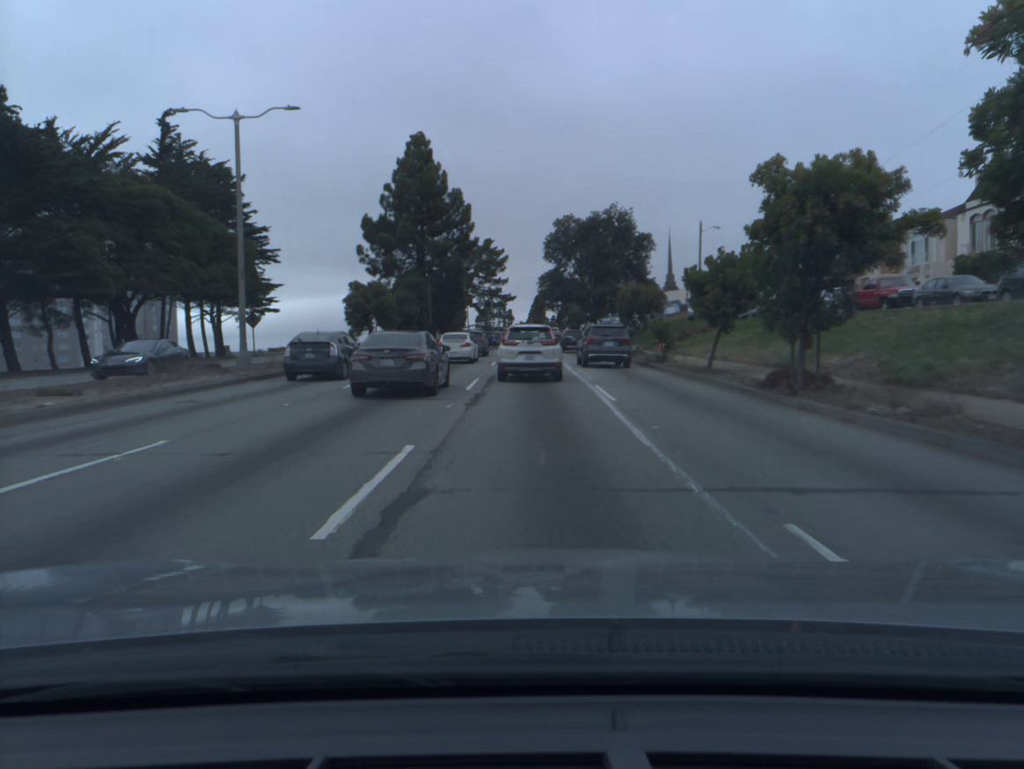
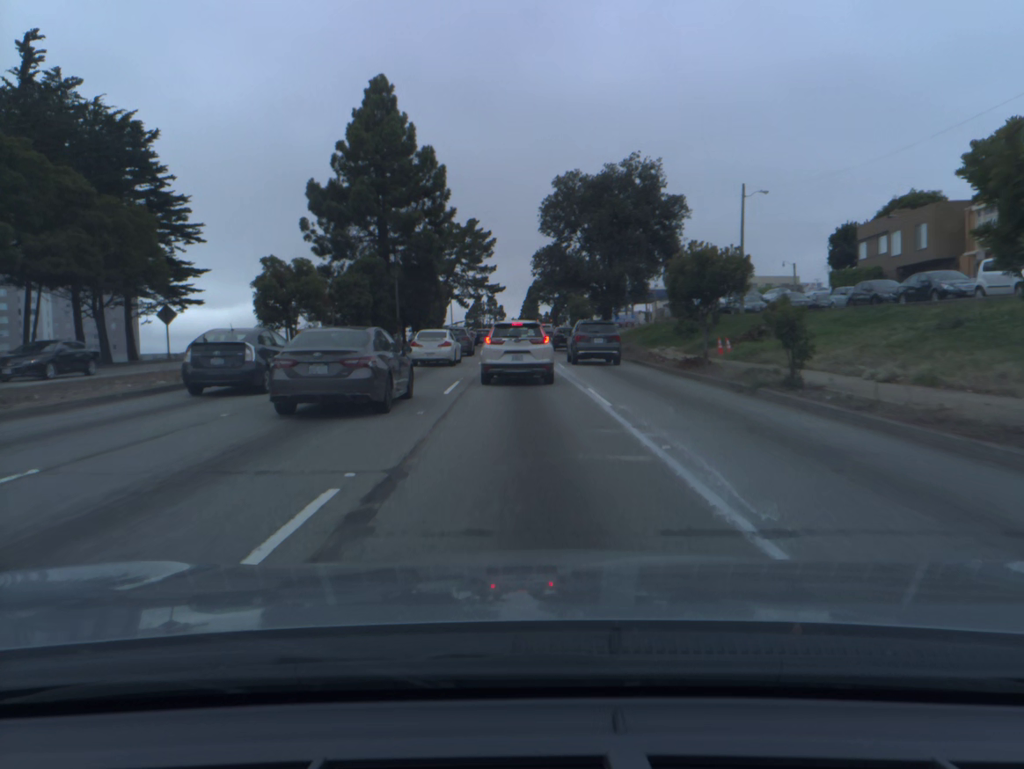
(+0.1, +16.9) m; +1°
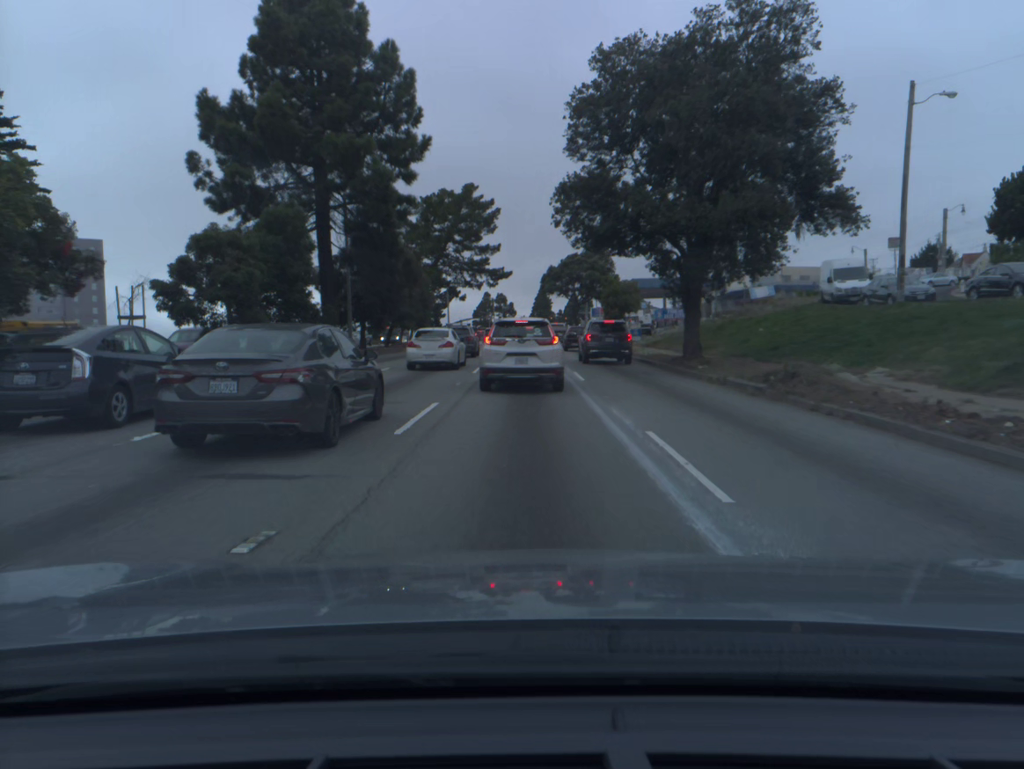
(-0.2, +22.9) m; -1°
